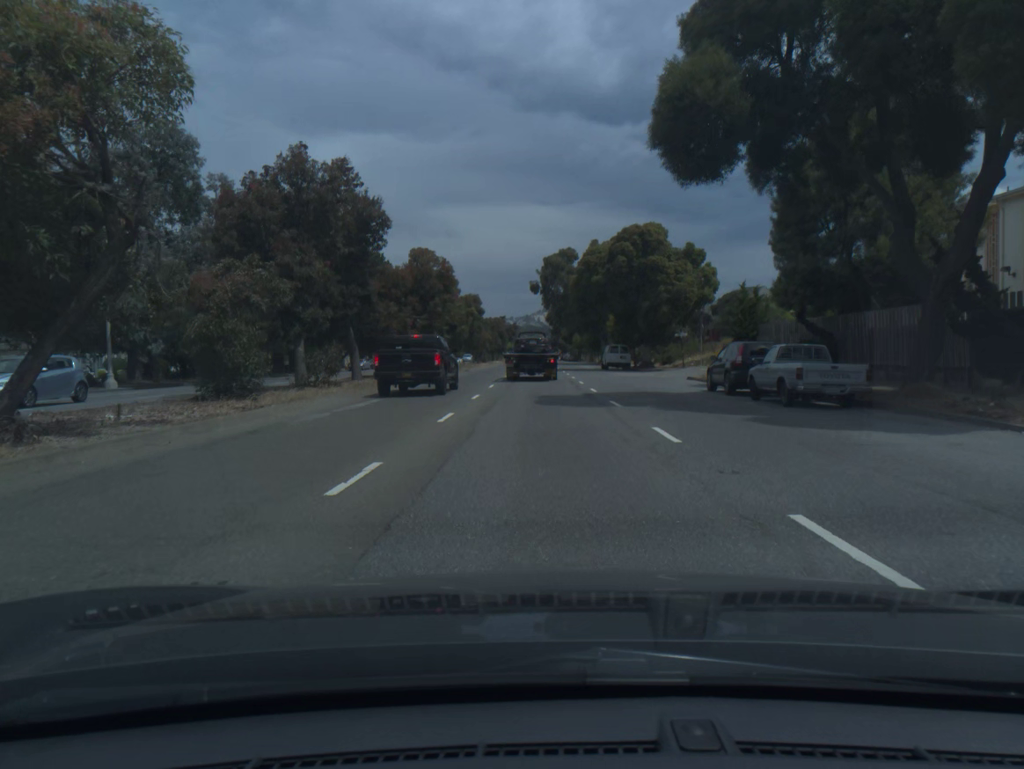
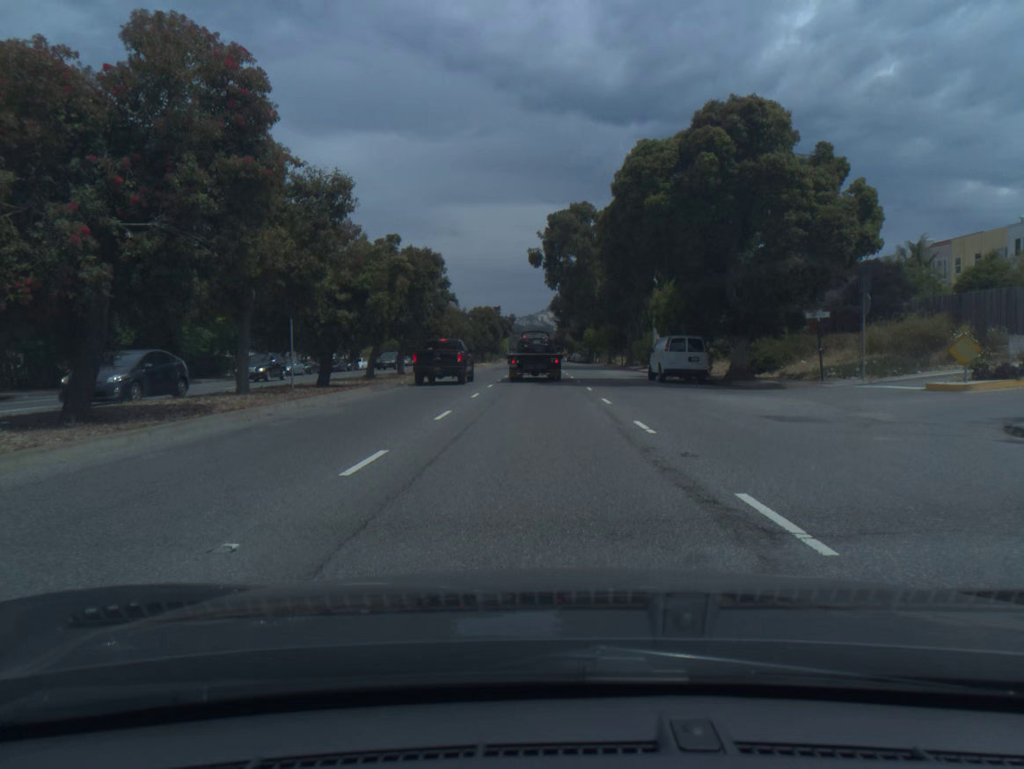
(-0.1, +28.3) m; 0°
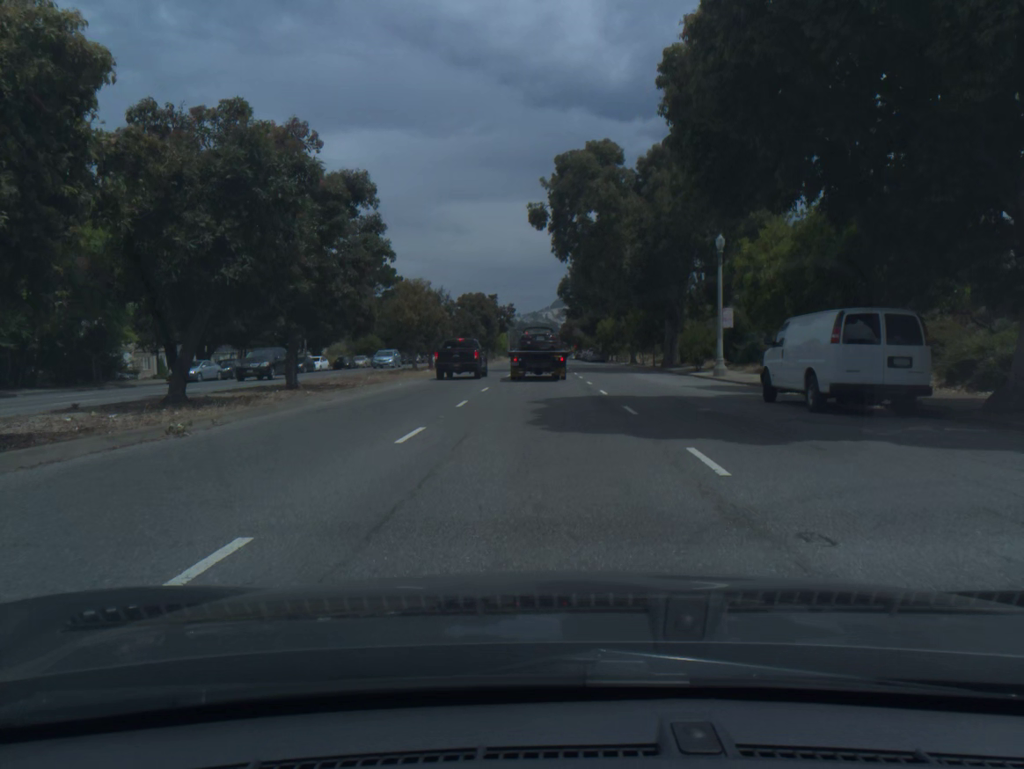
(0.0, +19.3) m; 0°
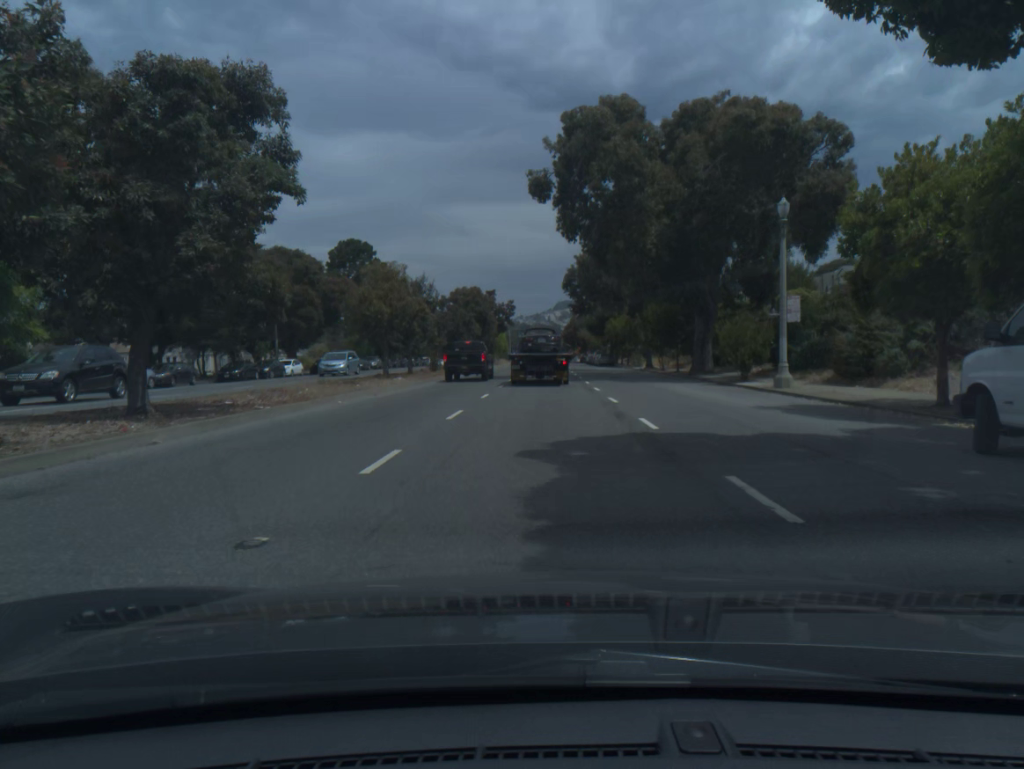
(0.0, +9.4) m; 0°
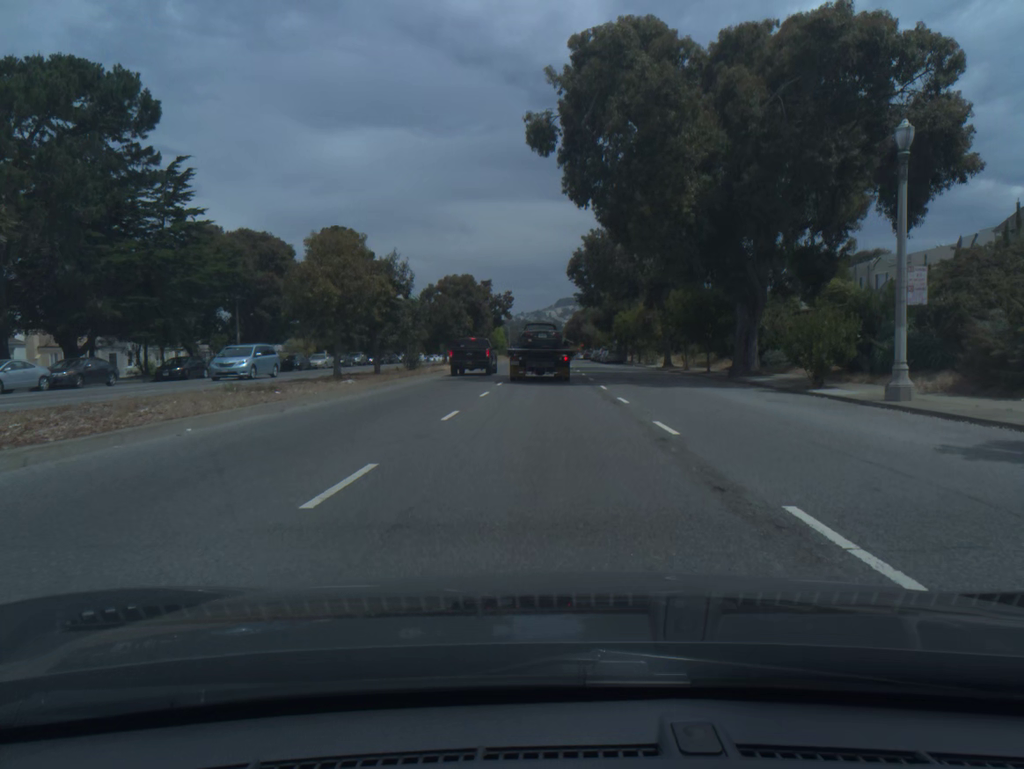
(0.0, +9.1) m; 0°
